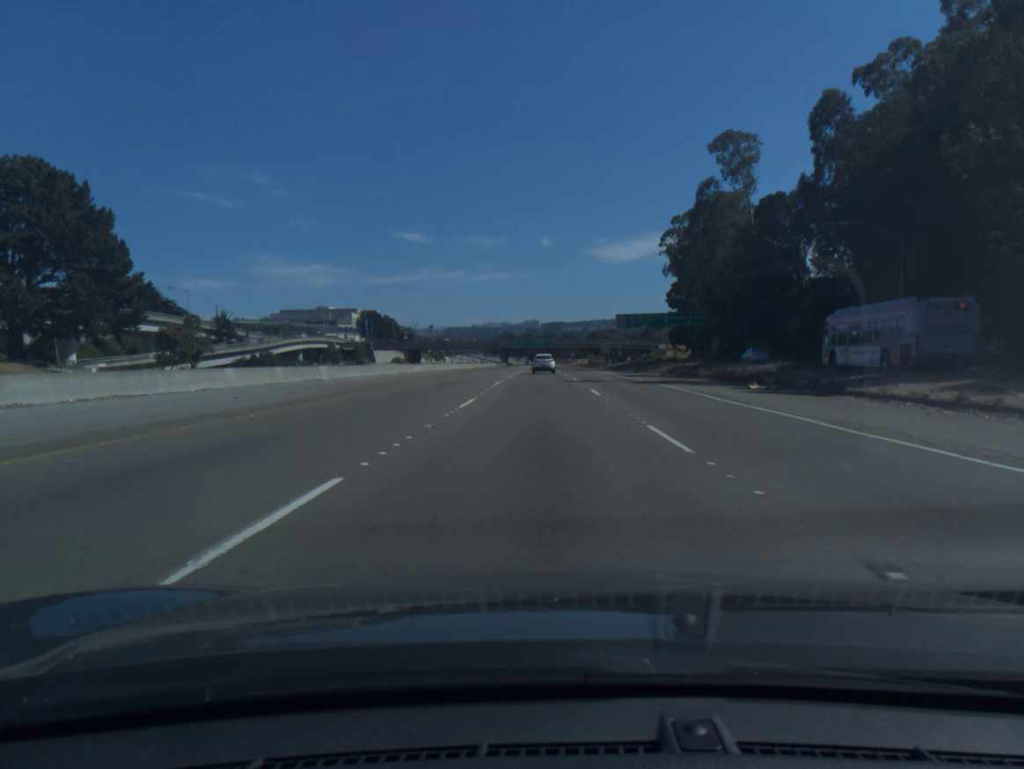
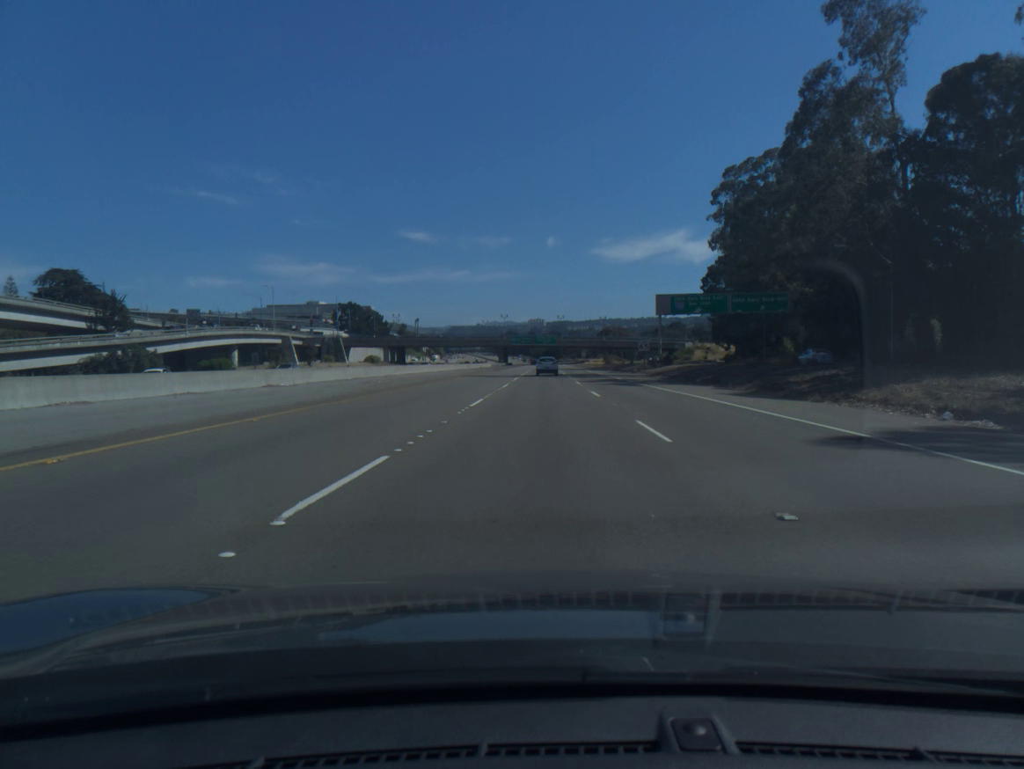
(-0.1, +42.3) m; 0°
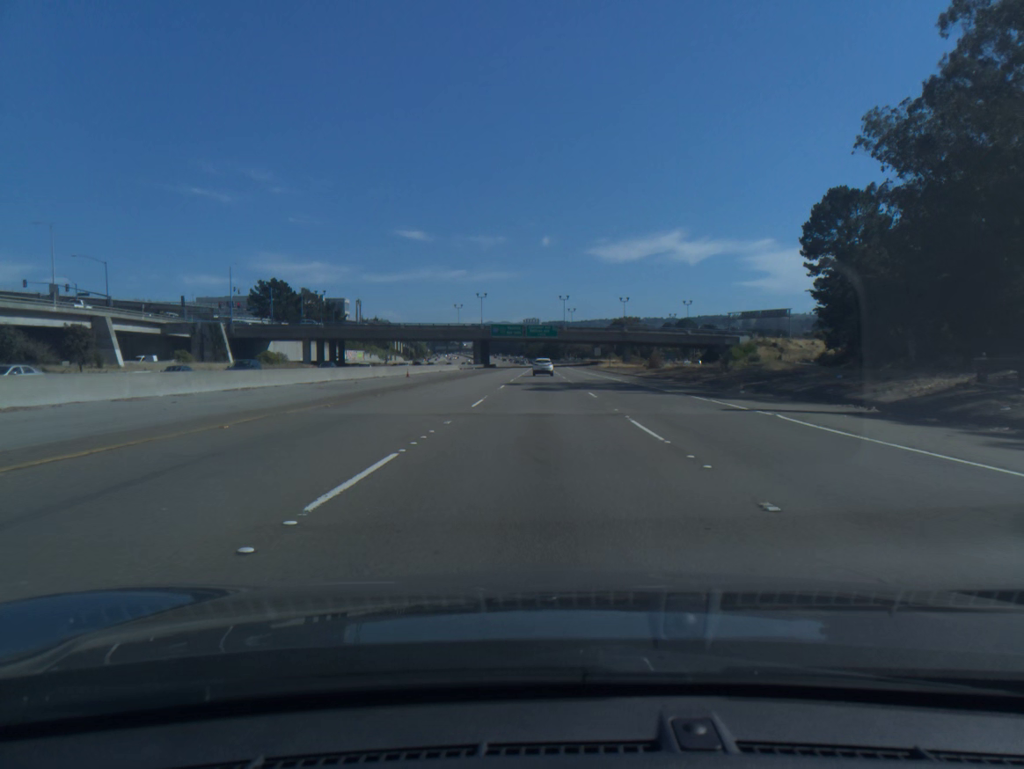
(+0.1, +73.5) m; 0°
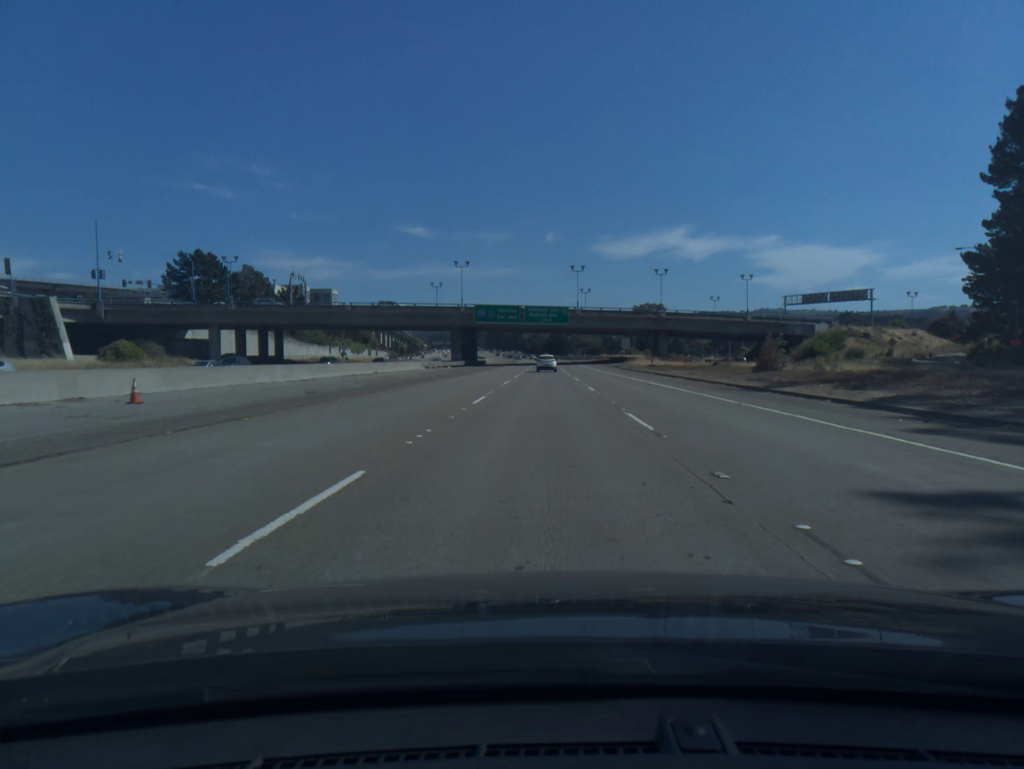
(0.0, +45.5) m; 0°
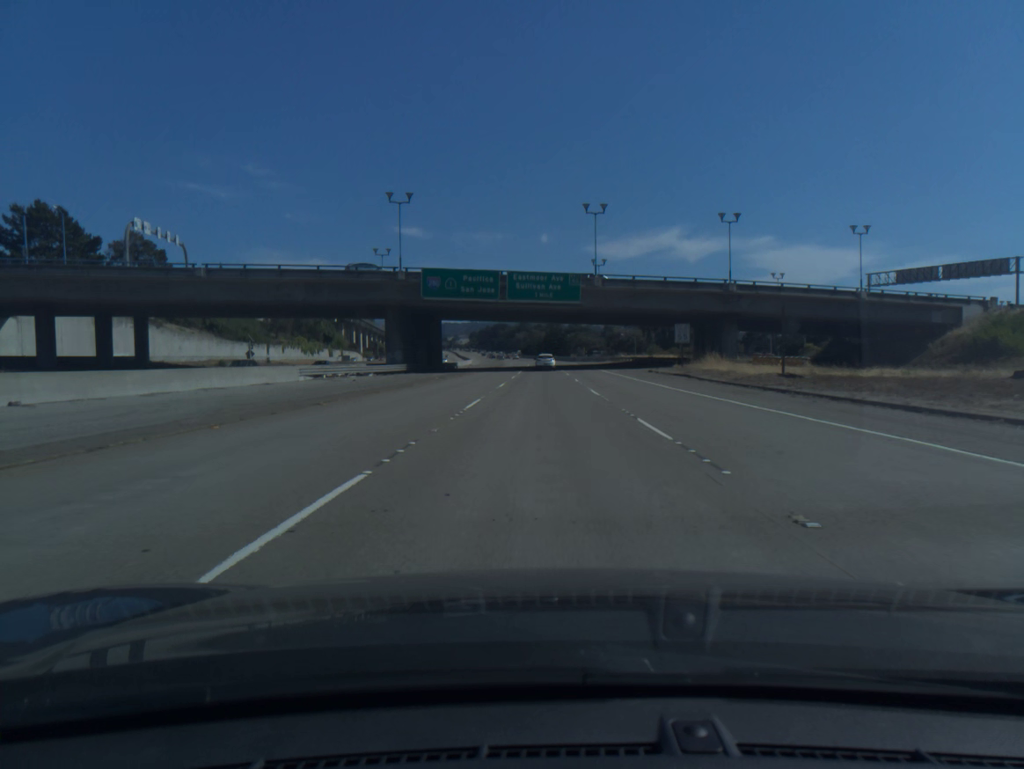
(+0.1, +46.4) m; 0°
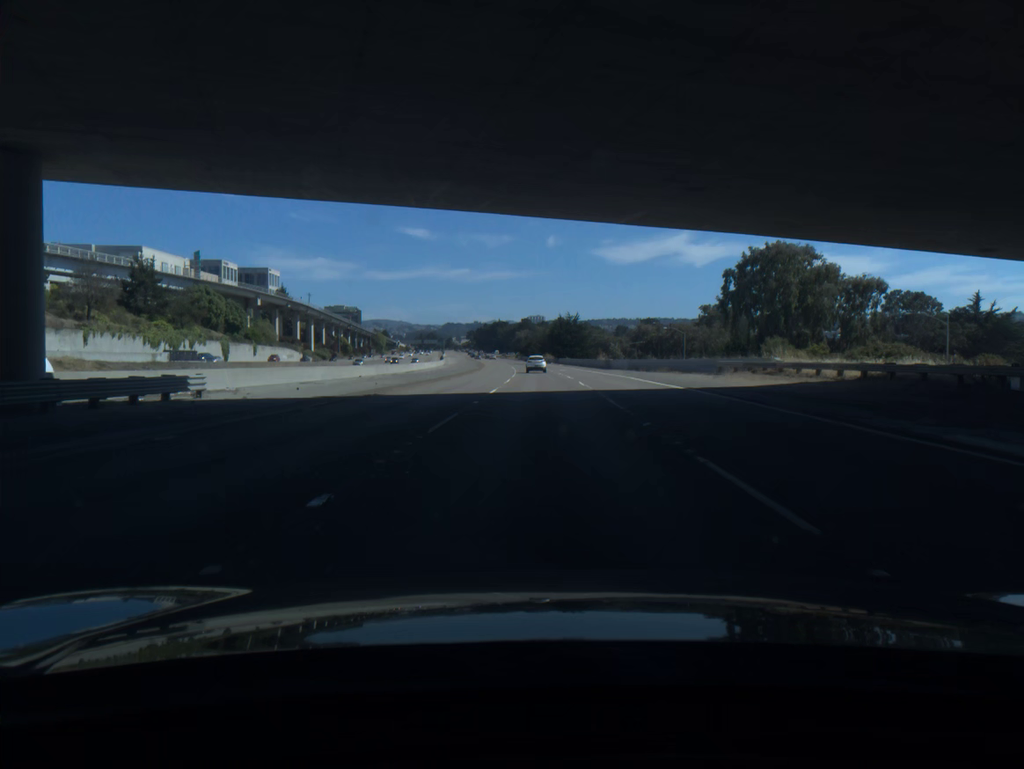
(+0.1, +79.0) m; 0°
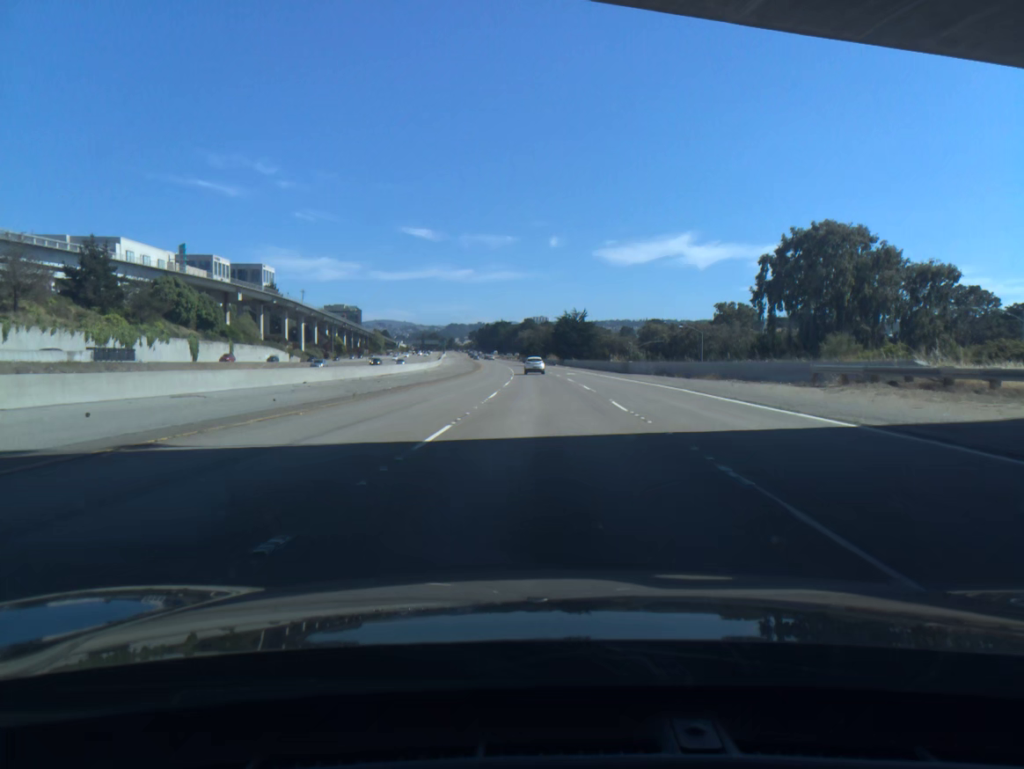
(0.0, +16.0) m; 0°
